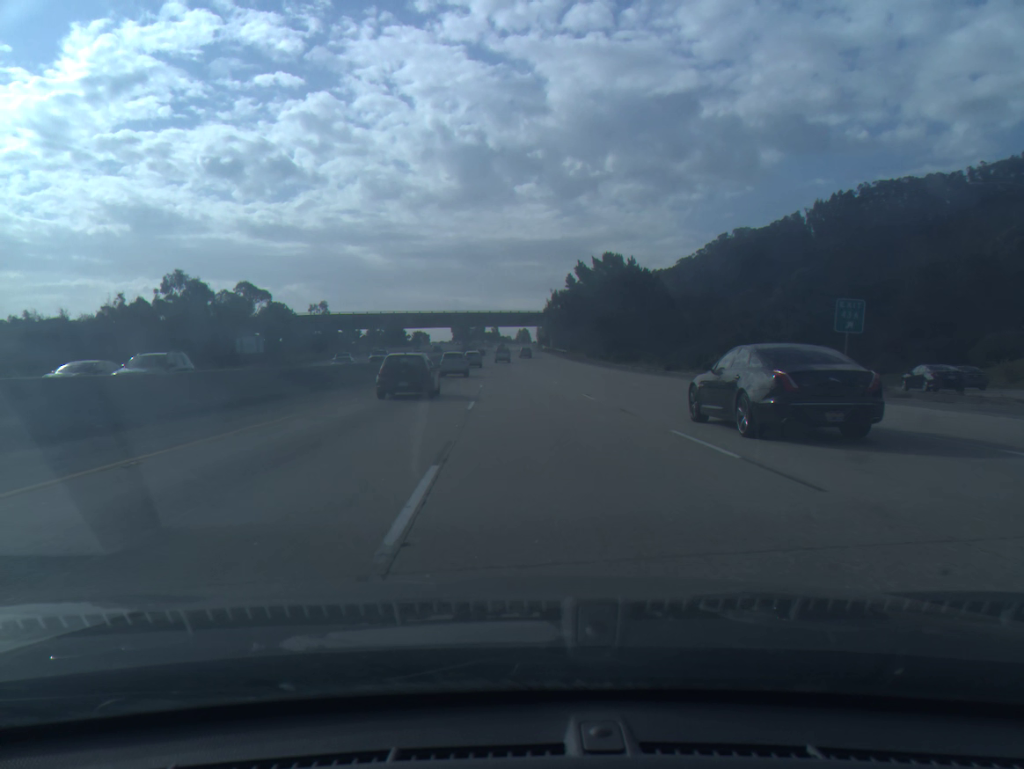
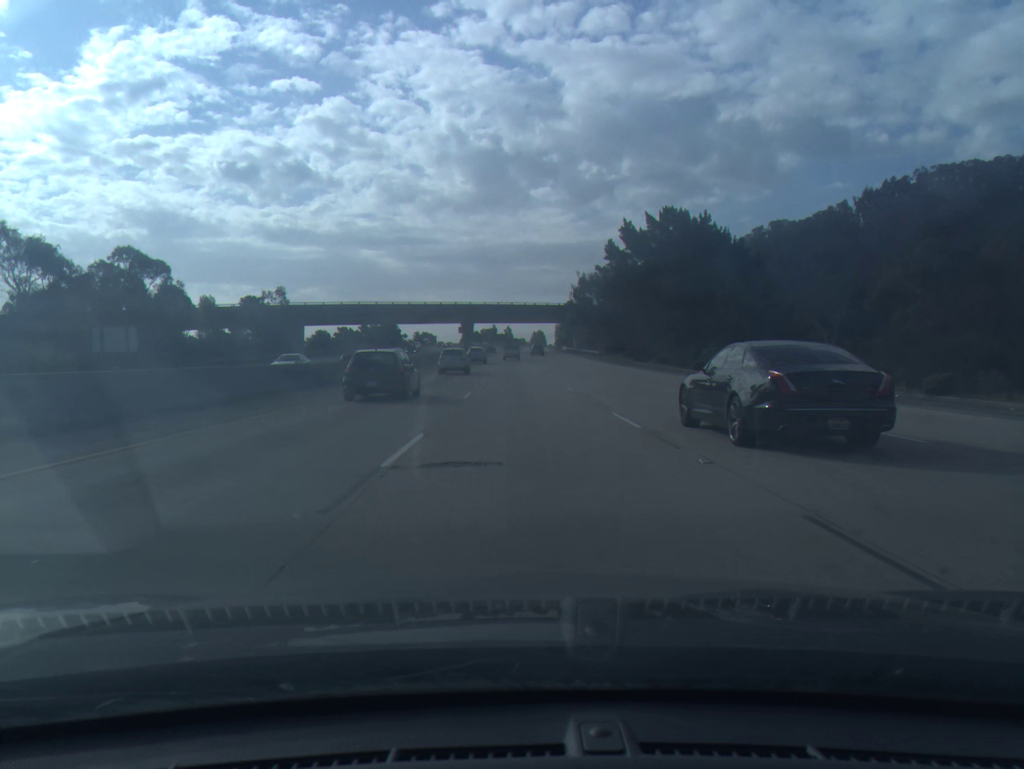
(-0.4, +39.0) m; -1°
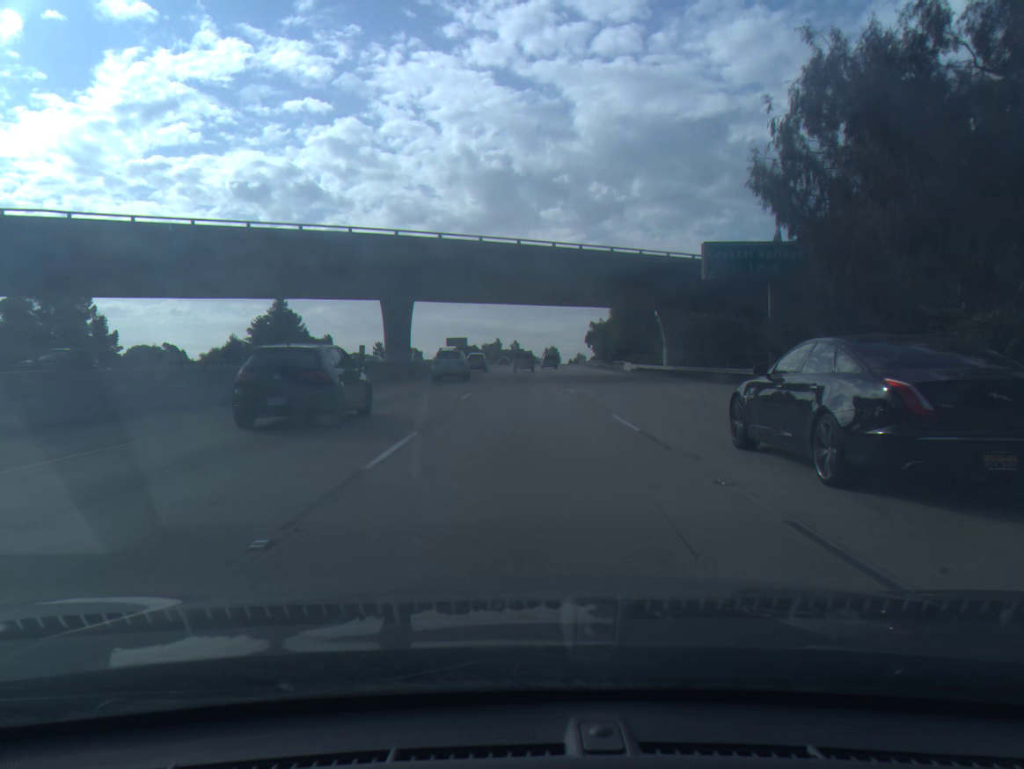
(-0.9, +100.1) m; -1°
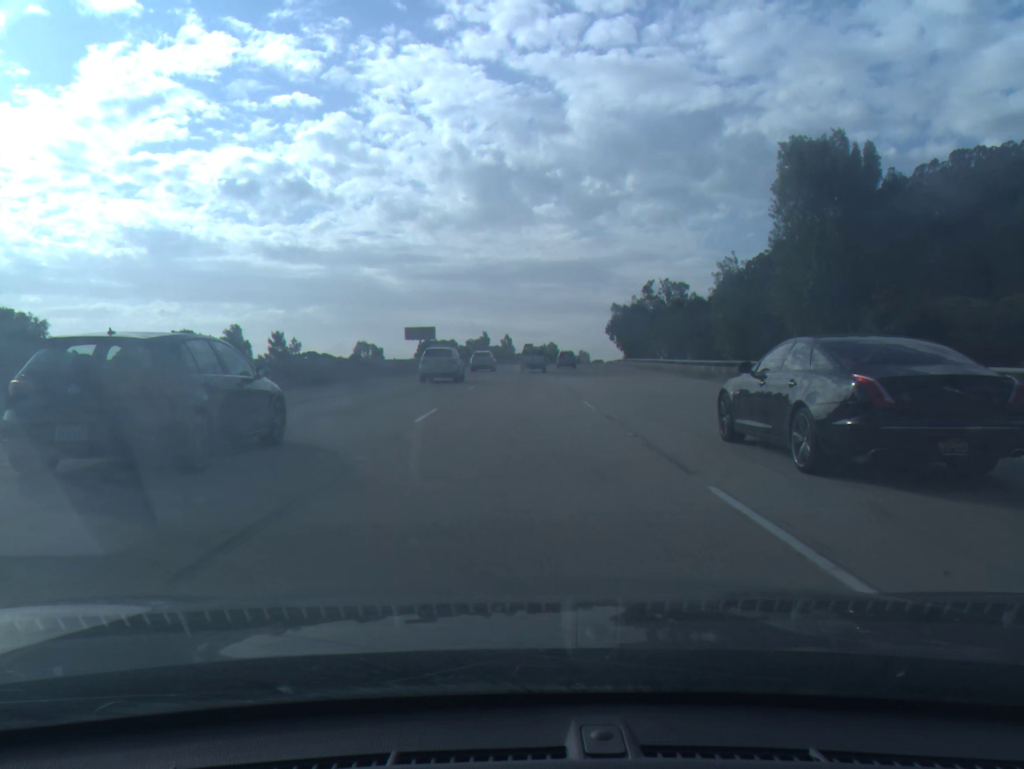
(+0.2, +80.3) m; 0°
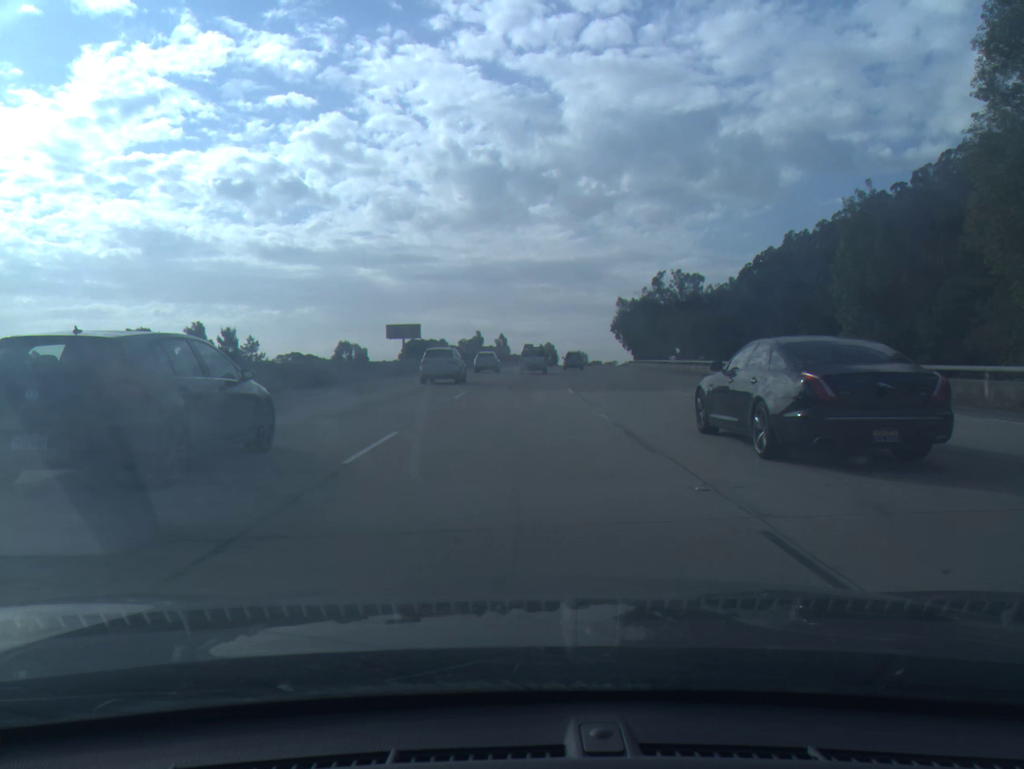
(+0.1, +19.4) m; 0°
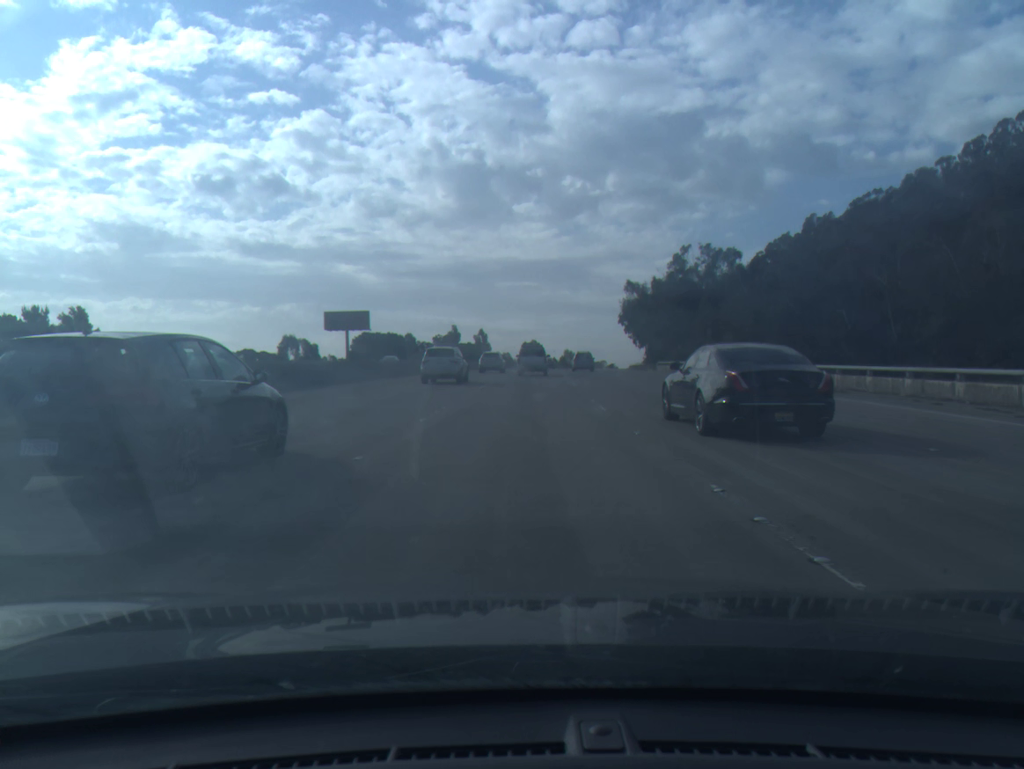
(+0.3, +38.0) m; +1°
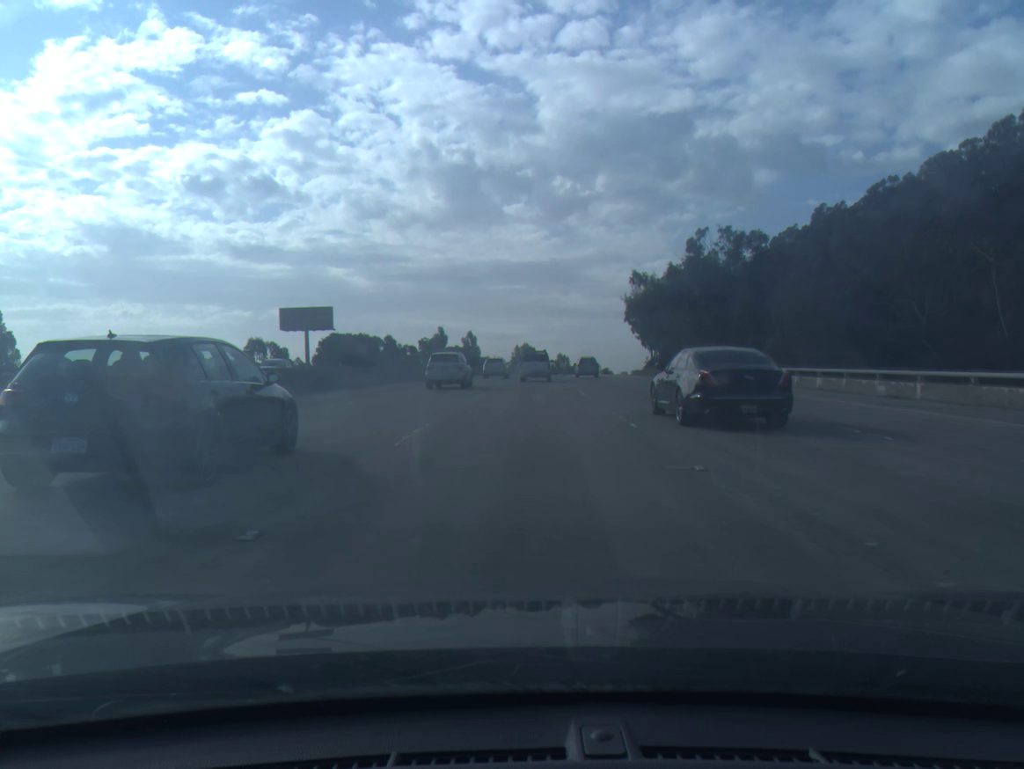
(+0.1, +18.6) m; +1°
